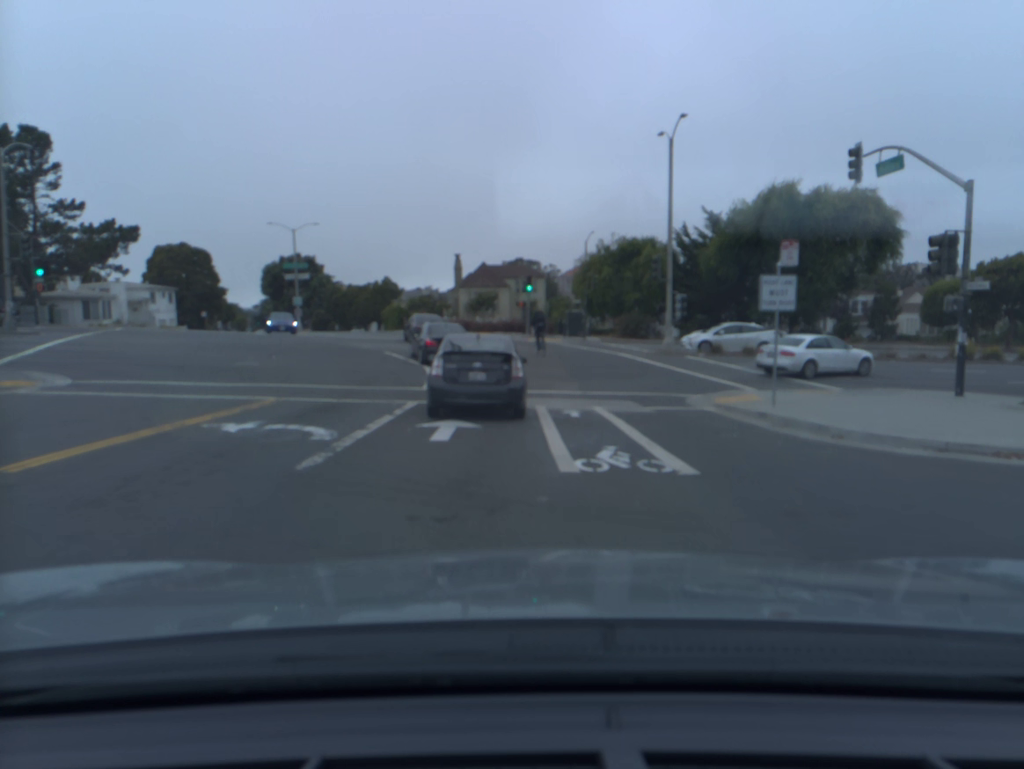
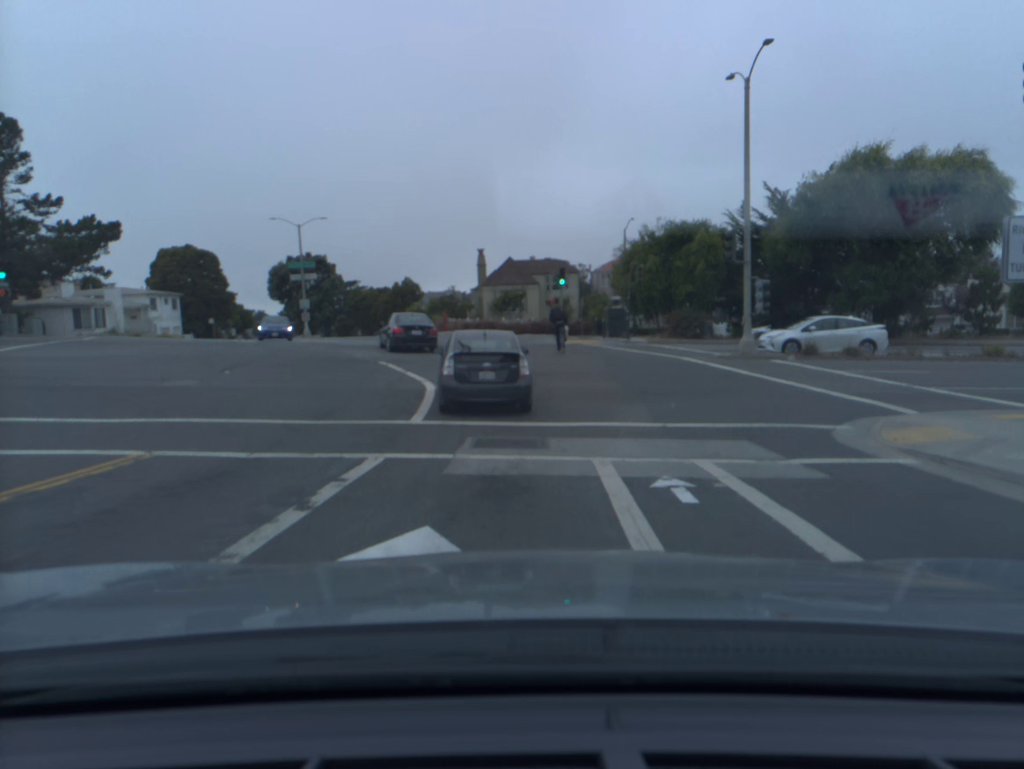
(-0.1, +7.3) m; -1°
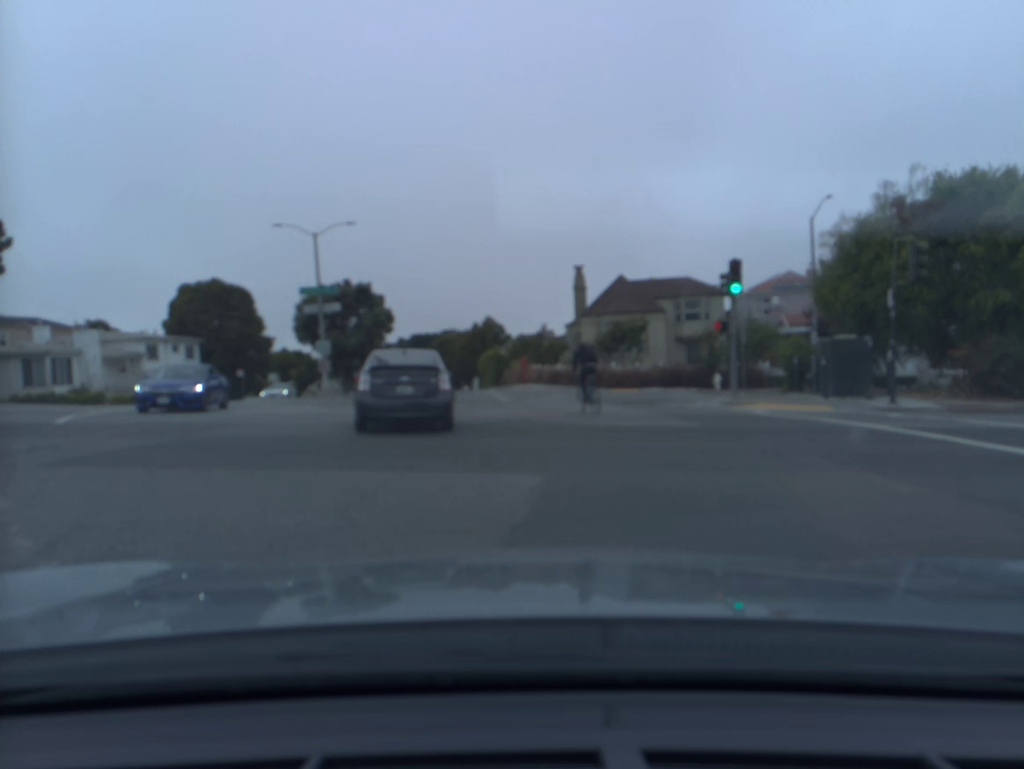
(-0.9, +22.7) m; -8°
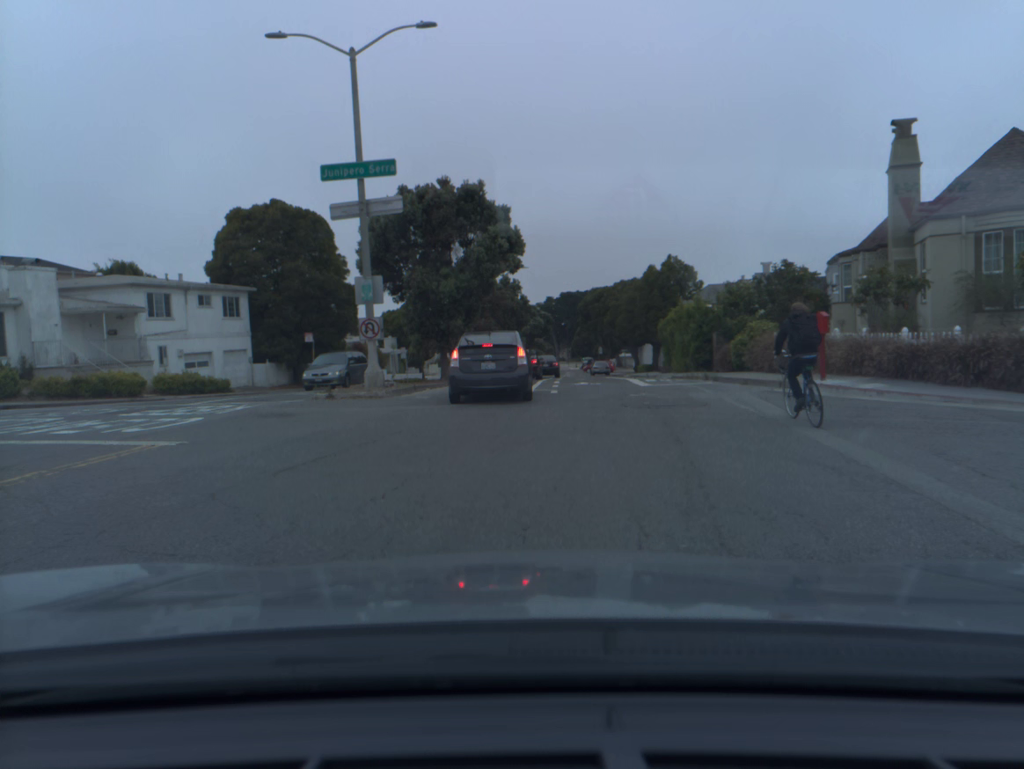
(-2.7, +23.4) m; -11°
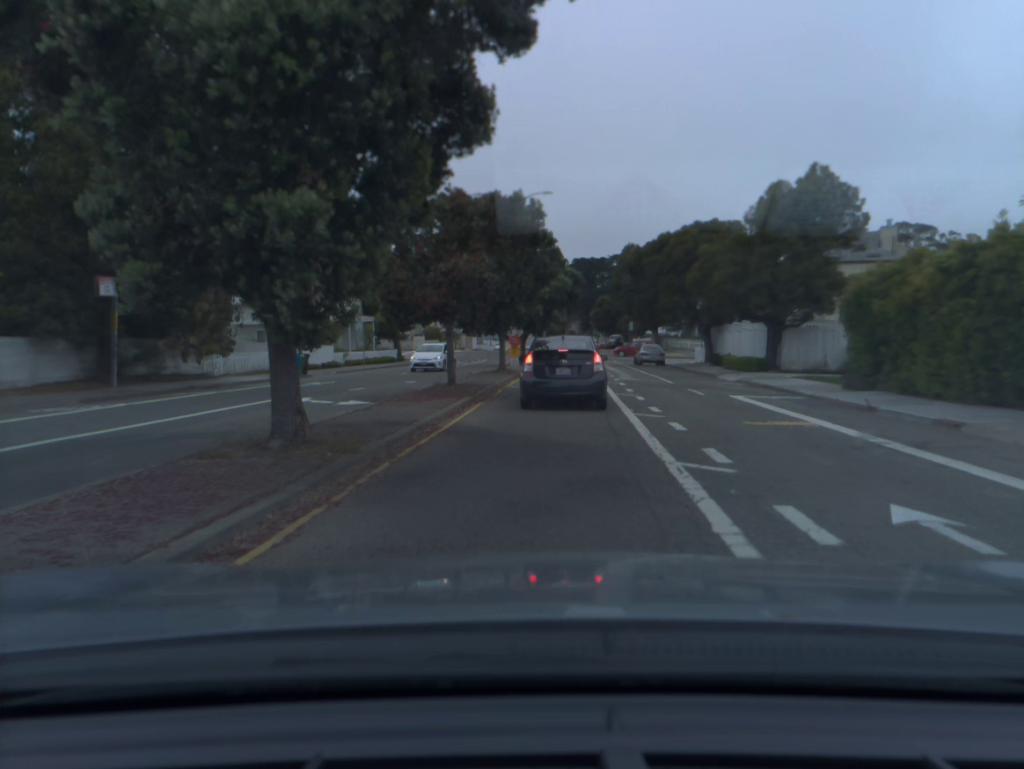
(-0.6, +25.2) m; 0°
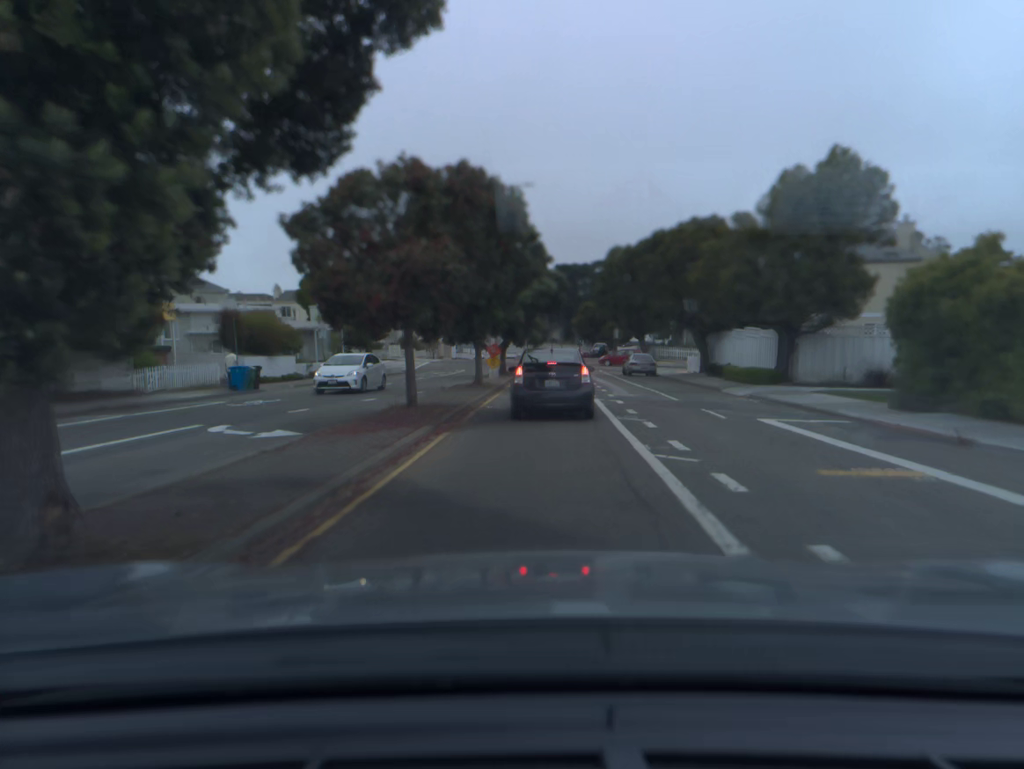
(+0.1, +4.3) m; +1°
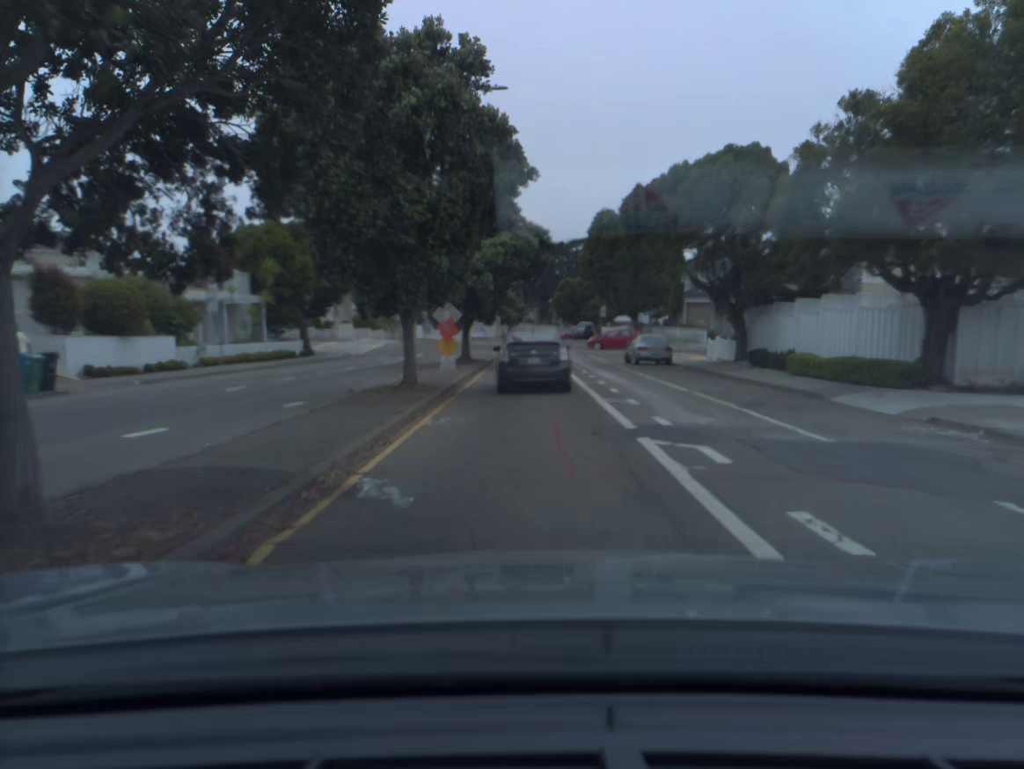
(+0.2, +13.1) m; +1°
